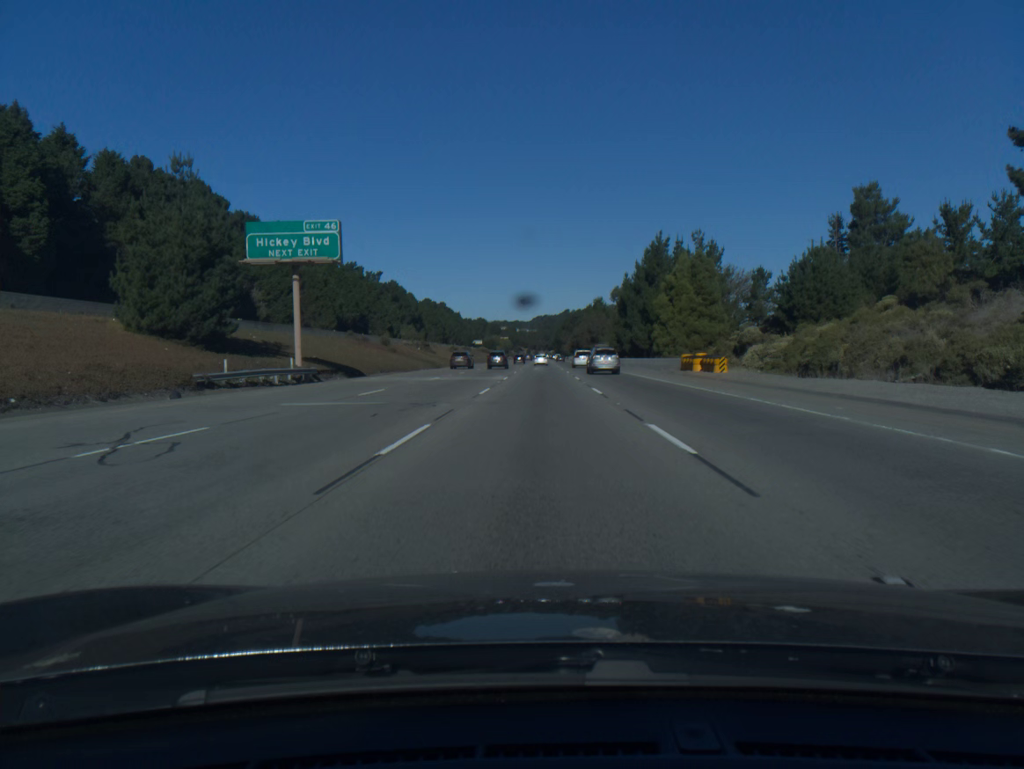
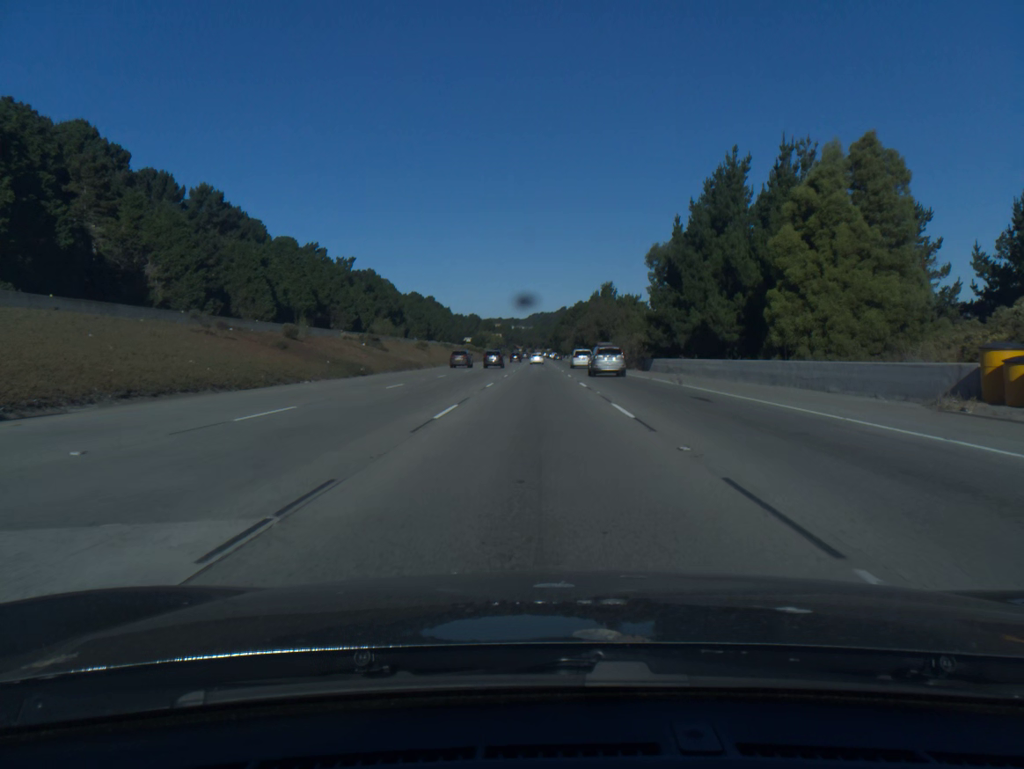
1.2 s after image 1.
(+0.1, +38.5) m; 0°
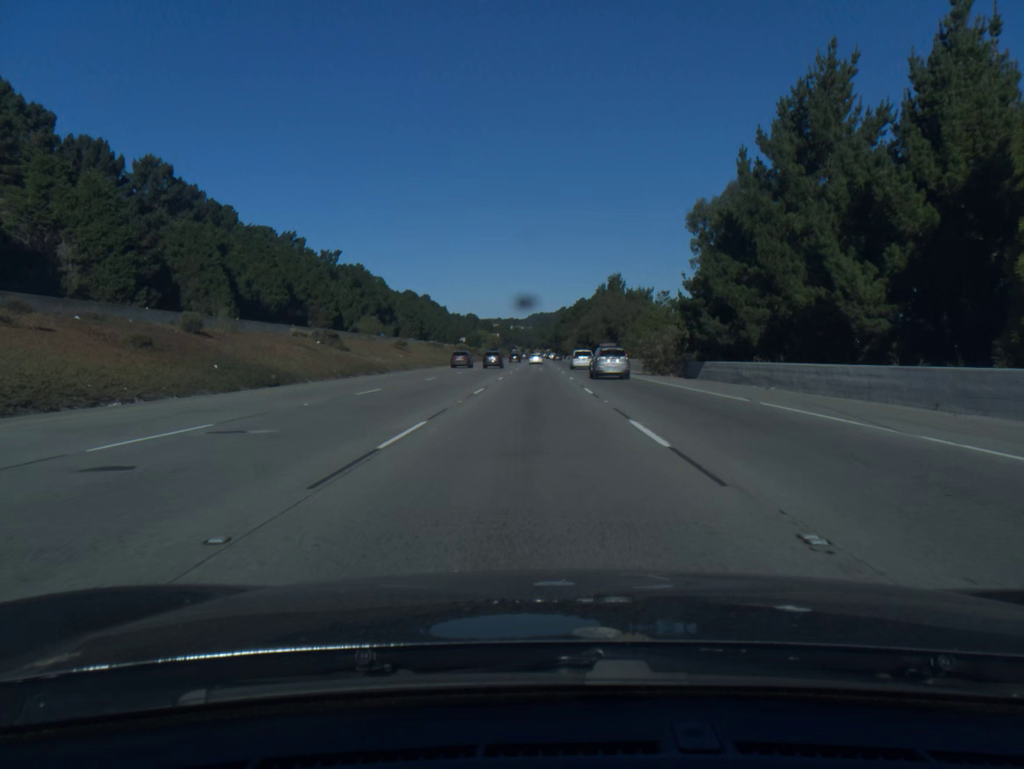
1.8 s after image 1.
(0.0, +19.2) m; 0°
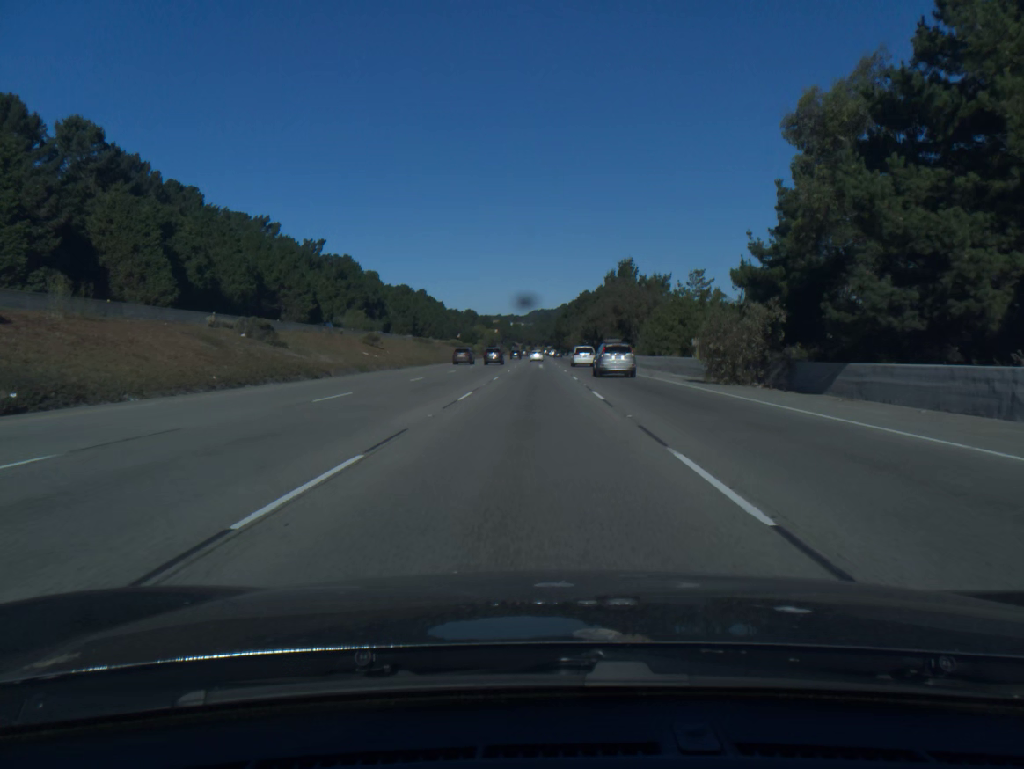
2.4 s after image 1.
(0.0, +19.2) m; 0°
